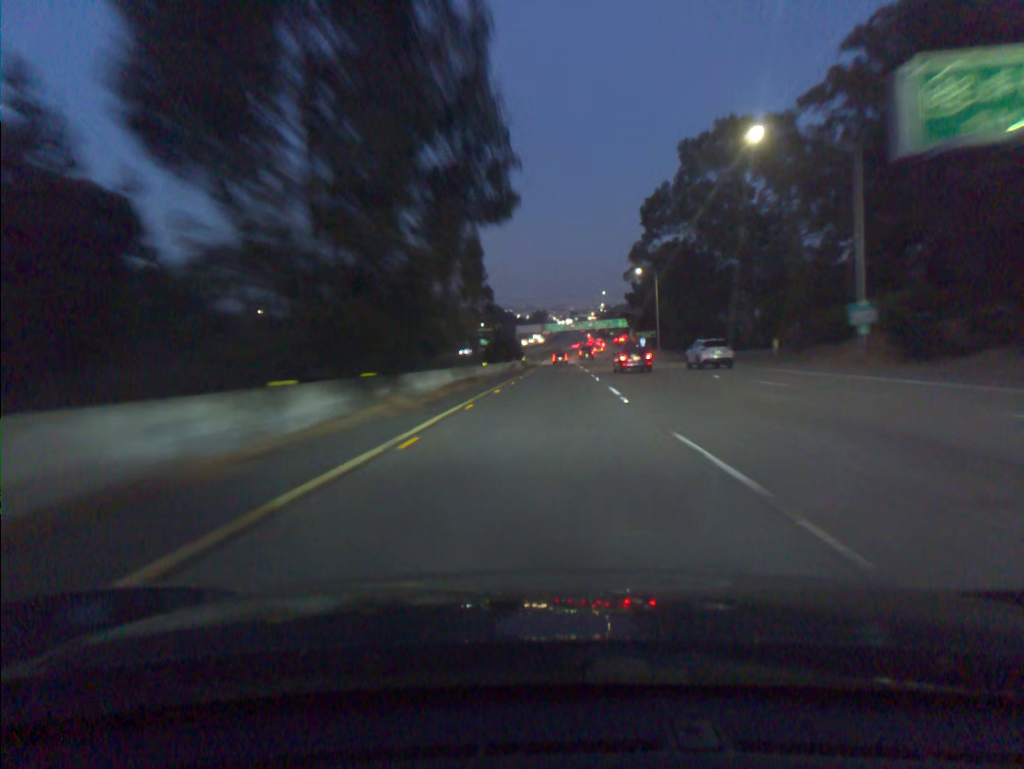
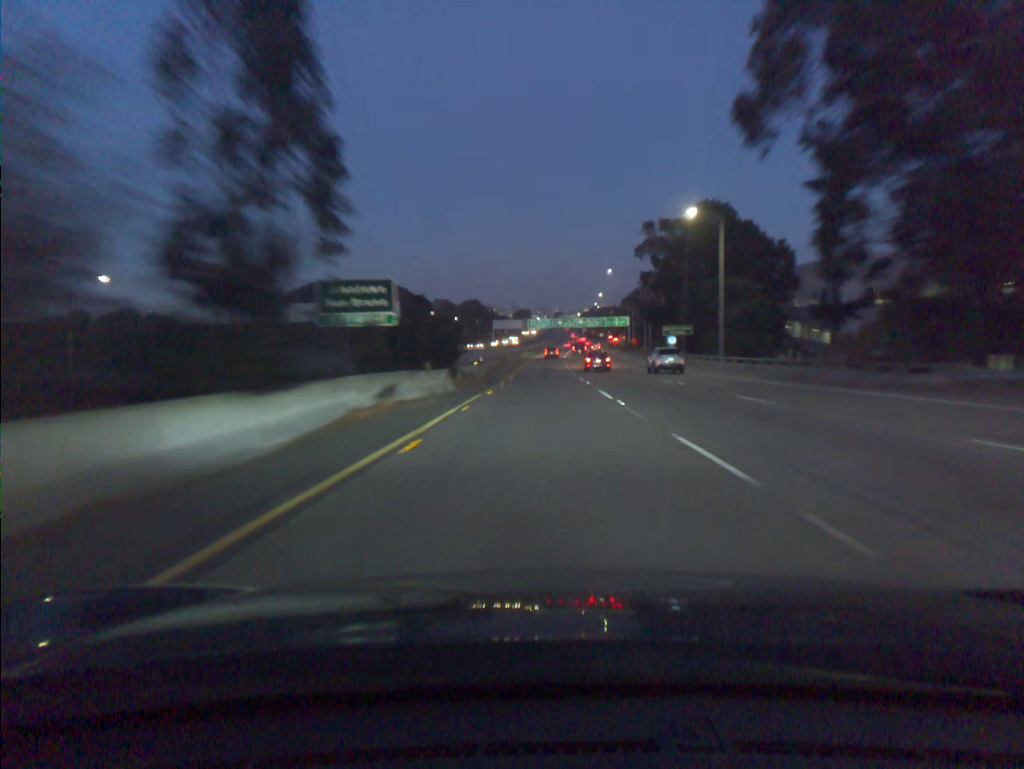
(+0.8, +44.7) m; +1°
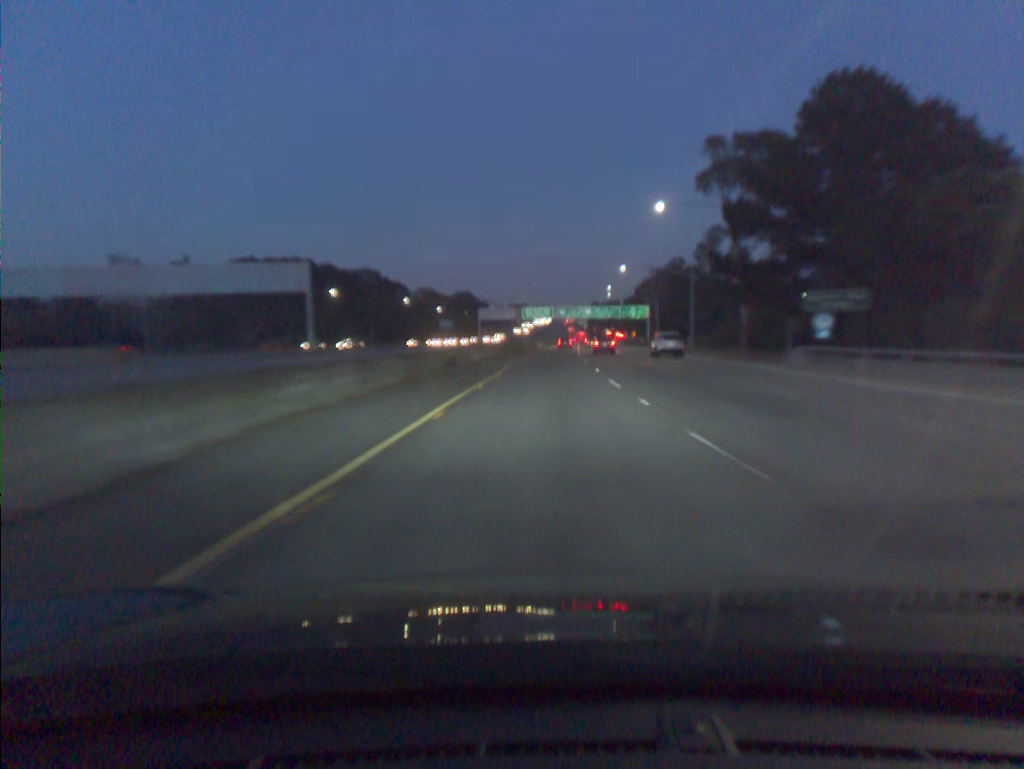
(0.0, +46.0) m; 0°
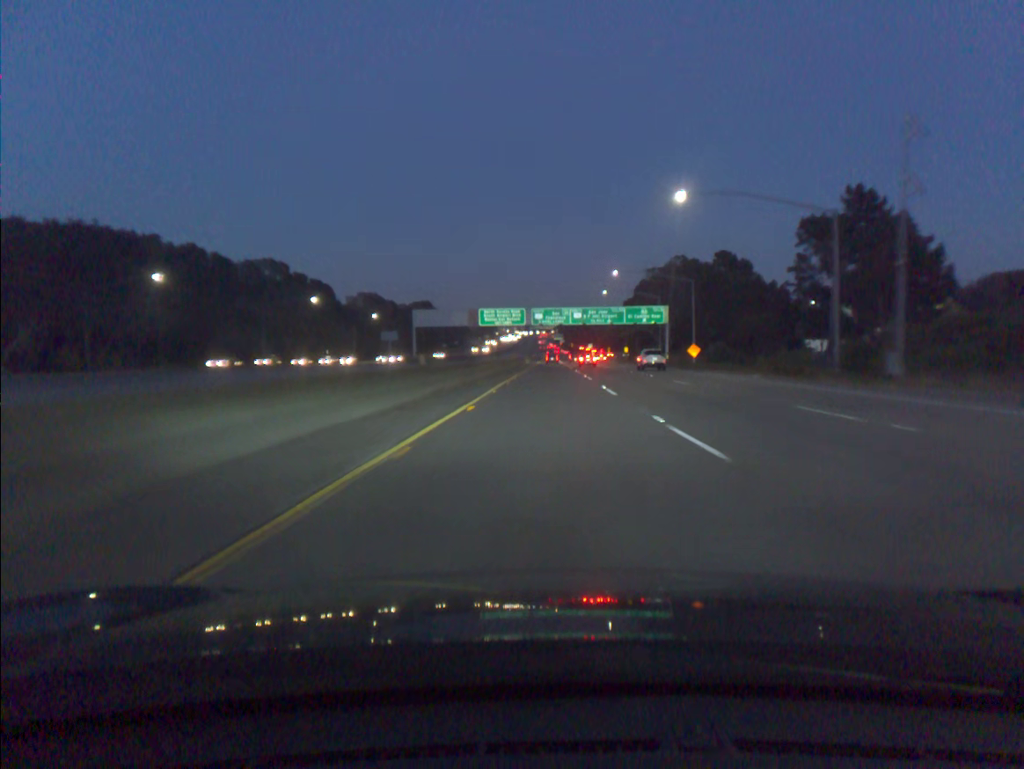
(+1.0, +63.1) m; +2°
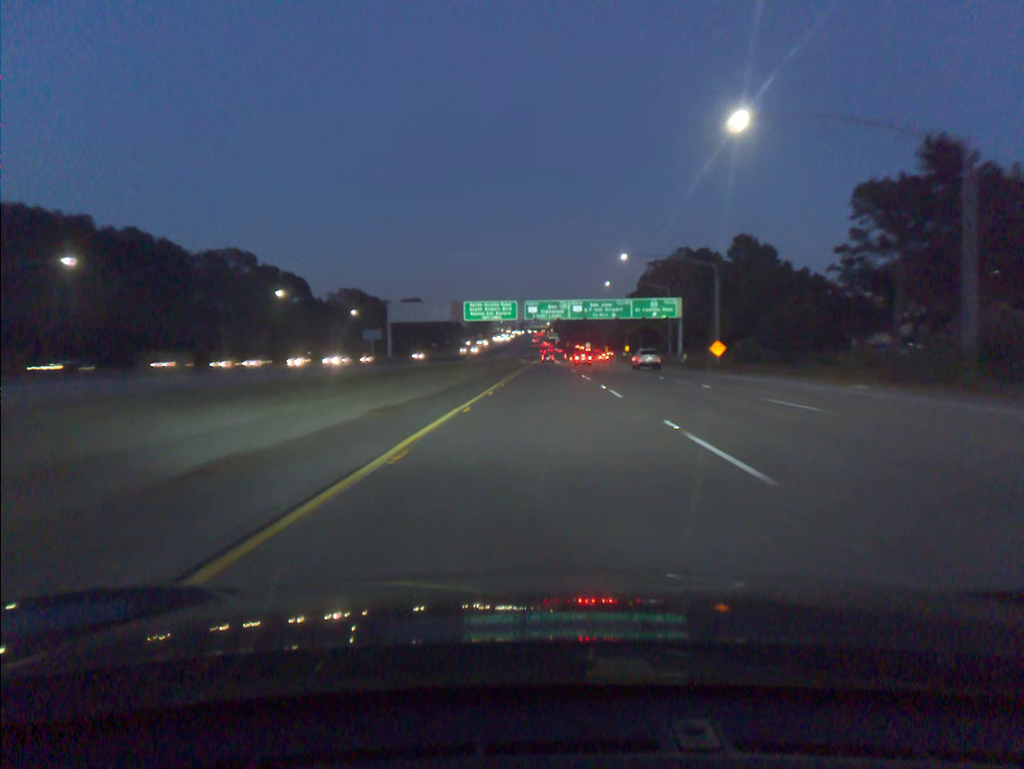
(+0.1, +16.1) m; 0°
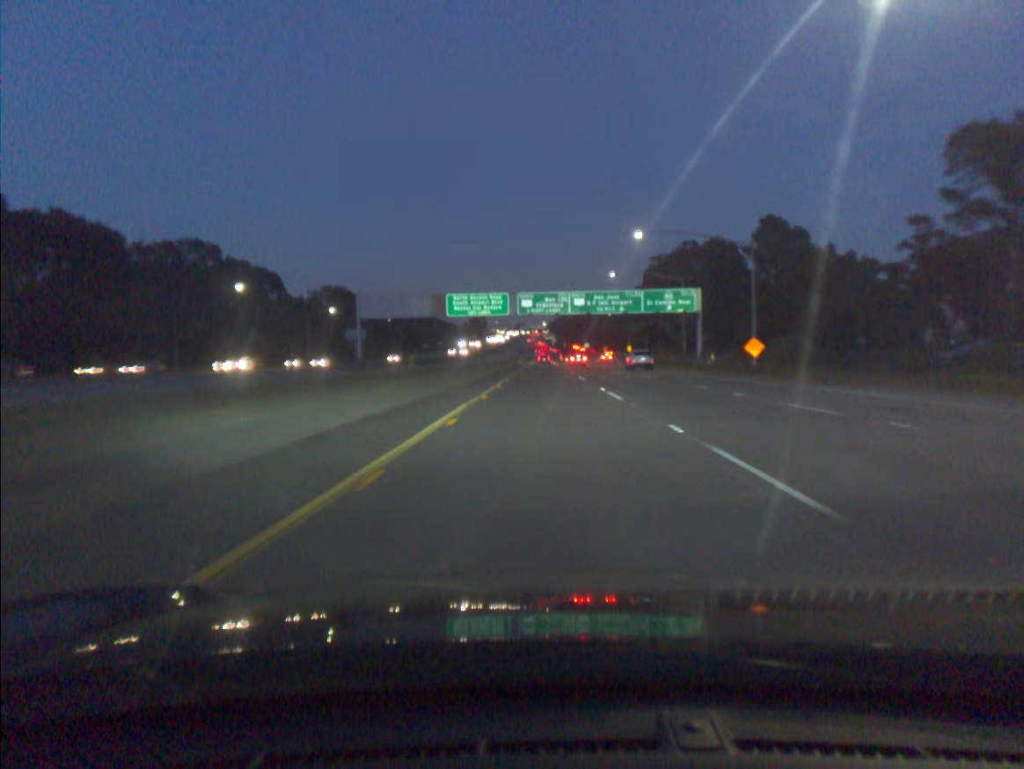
(0.0, +16.2) m; 0°
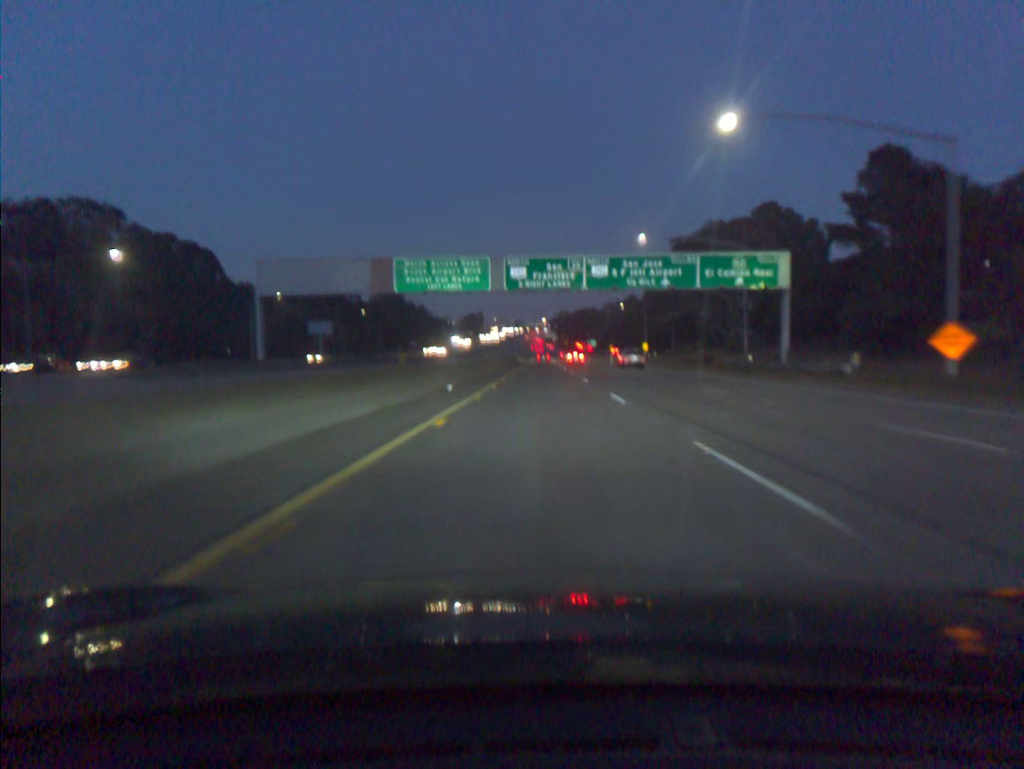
(+0.1, +32.8) m; 0°
